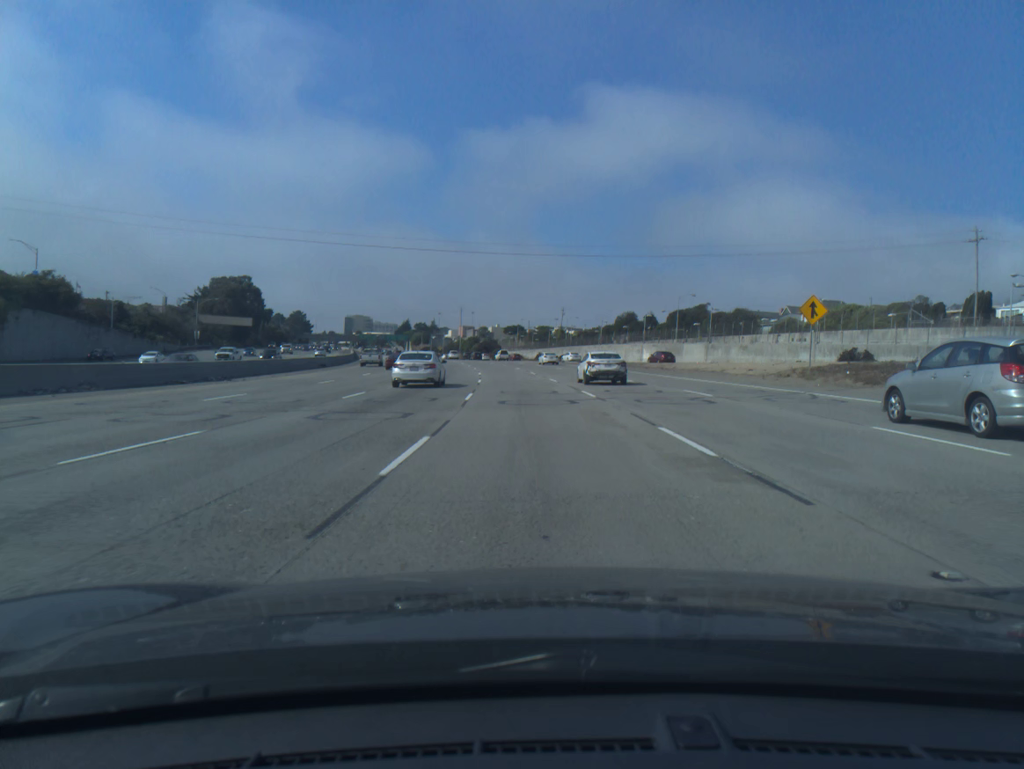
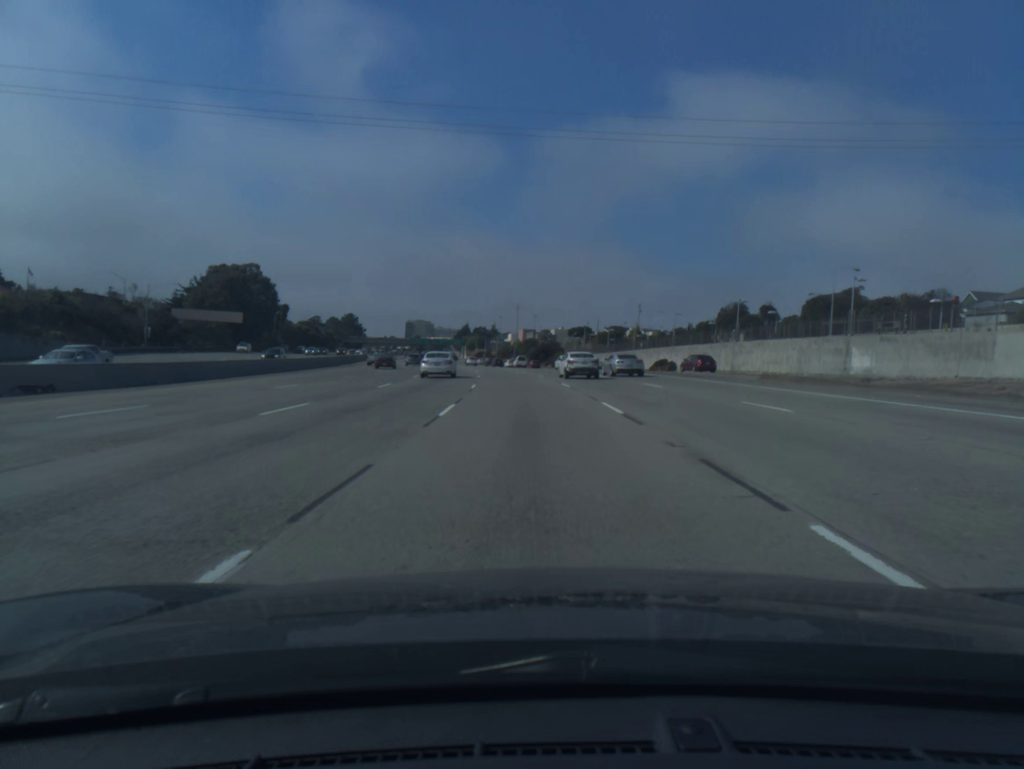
(-1.9, +50.1) m; -5°
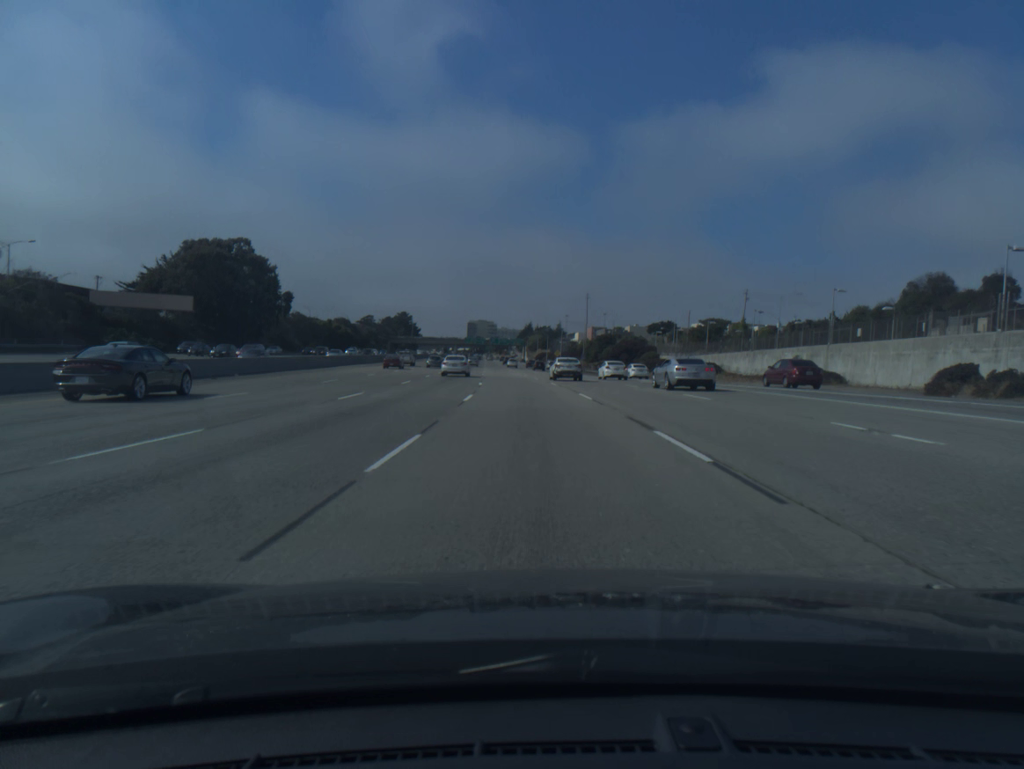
(-2.2, +50.3) m; -5°
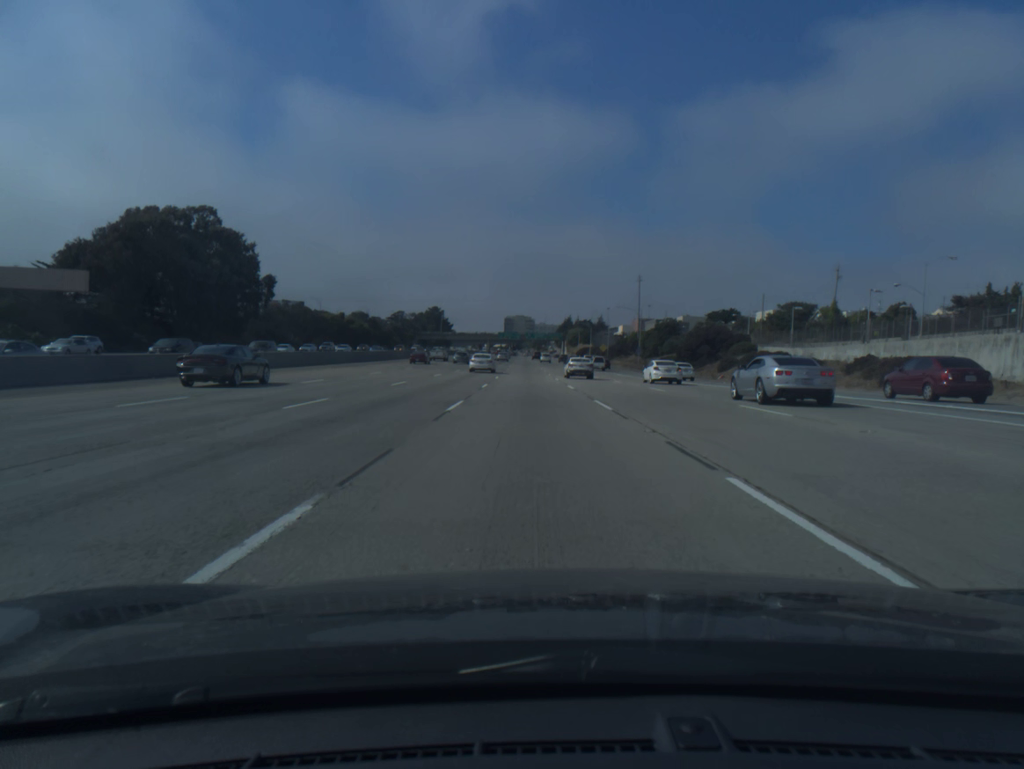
(-0.8, +33.9) m; -3°
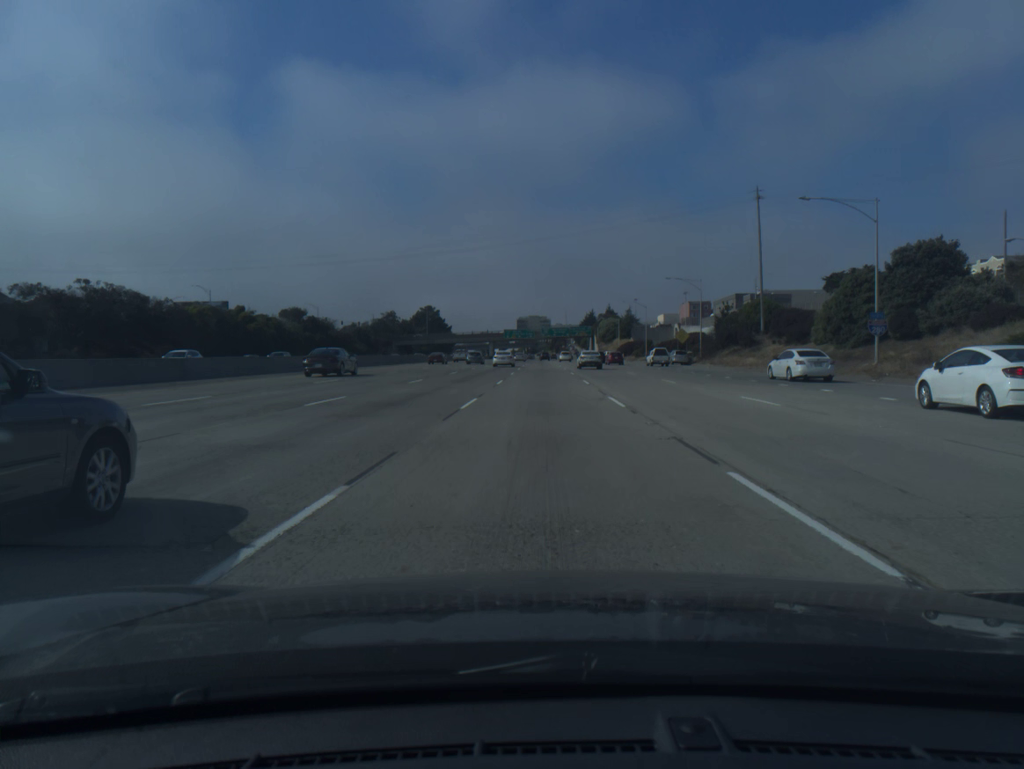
(-1.7, +85.3) m; -1°
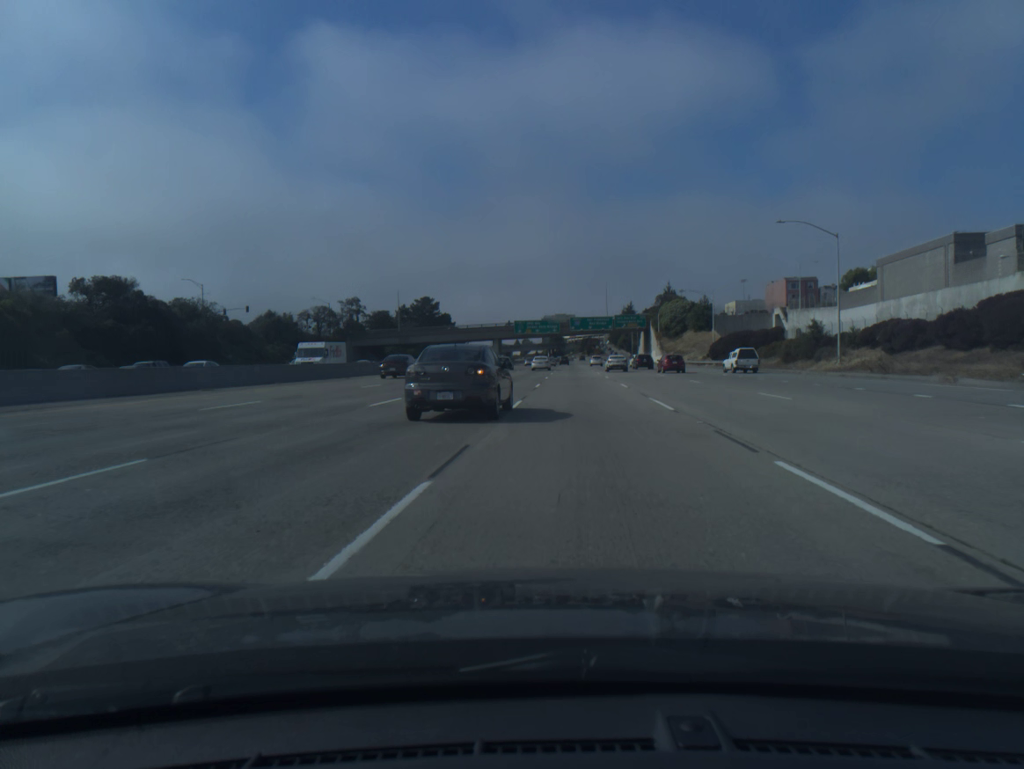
(-0.3, +84.9) m; -2°
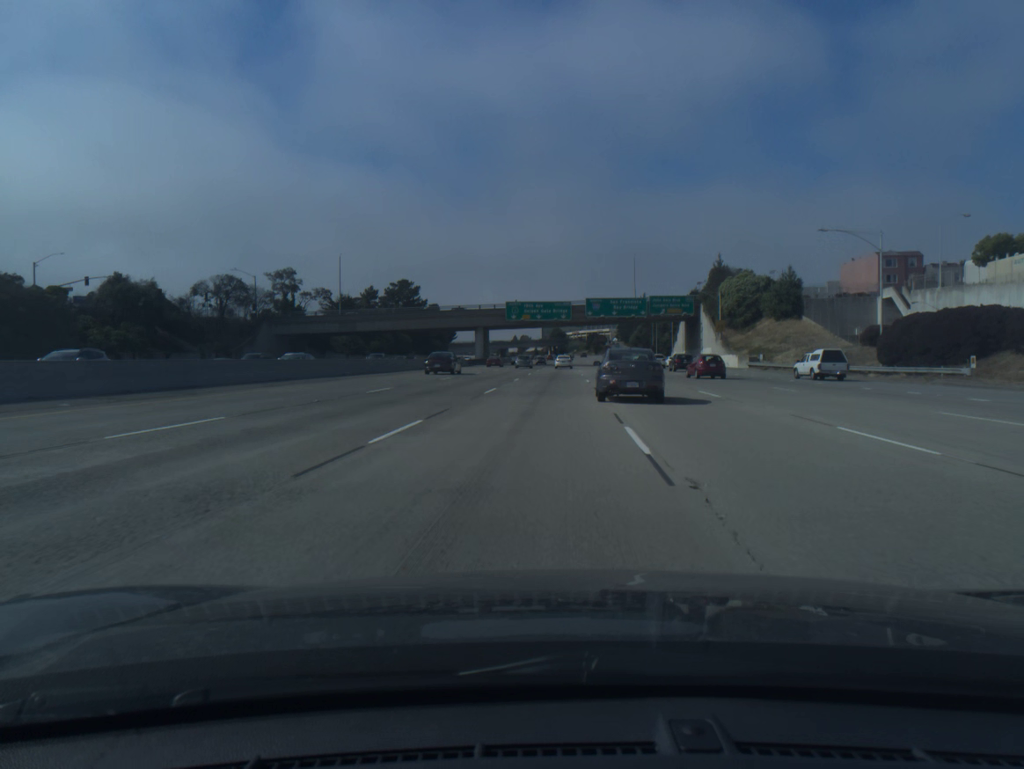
(-0.7, +50.5) m; 0°
